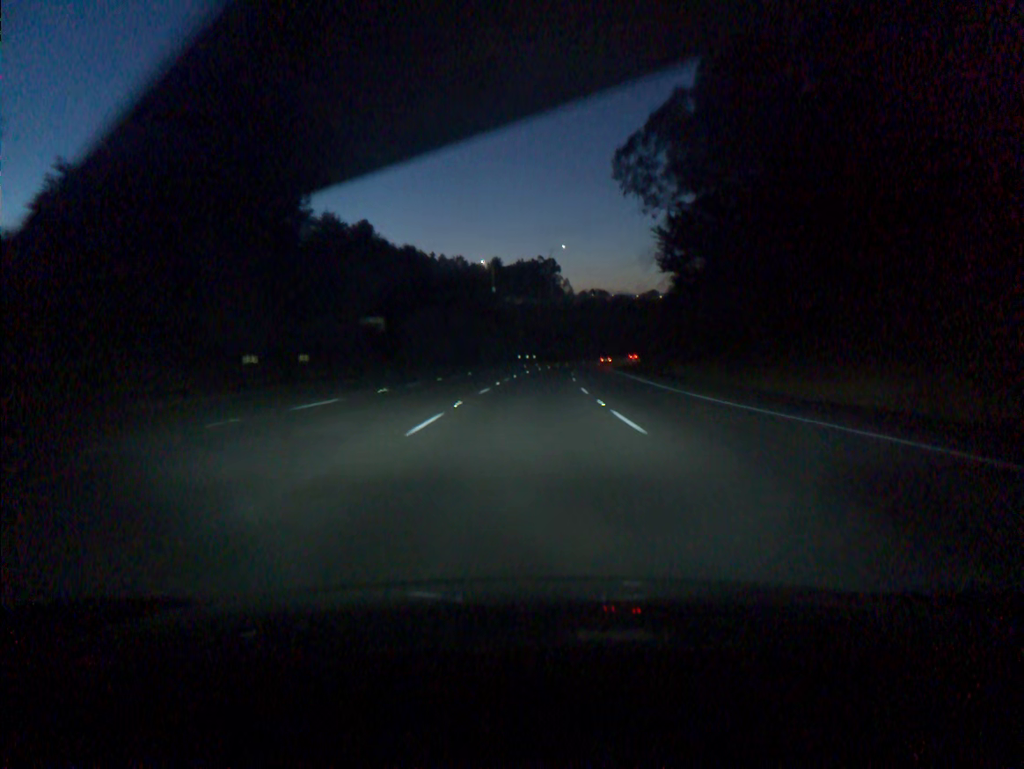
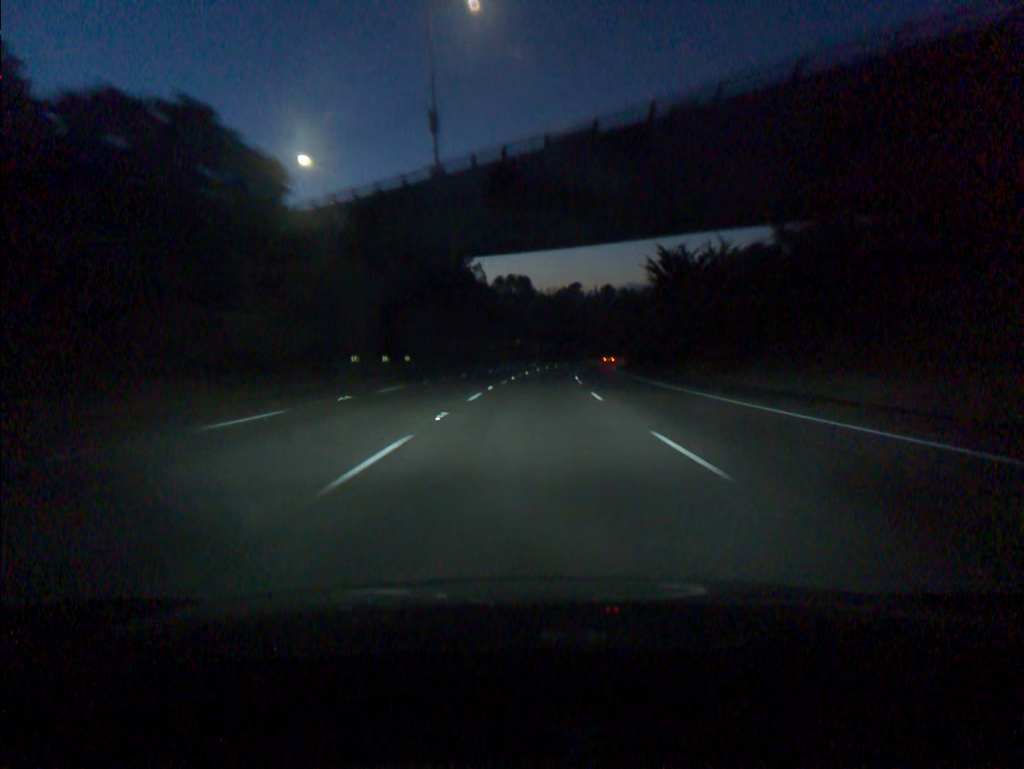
(+5.2, +92.3) m; +6°
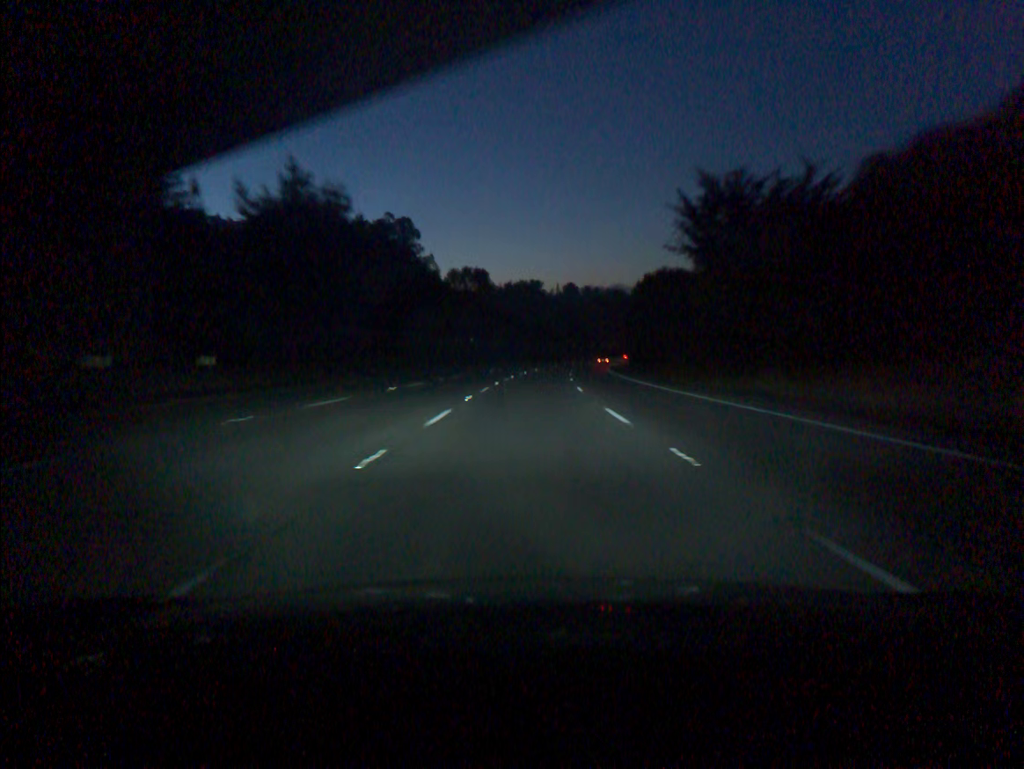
(+0.9, +37.0) m; +3°
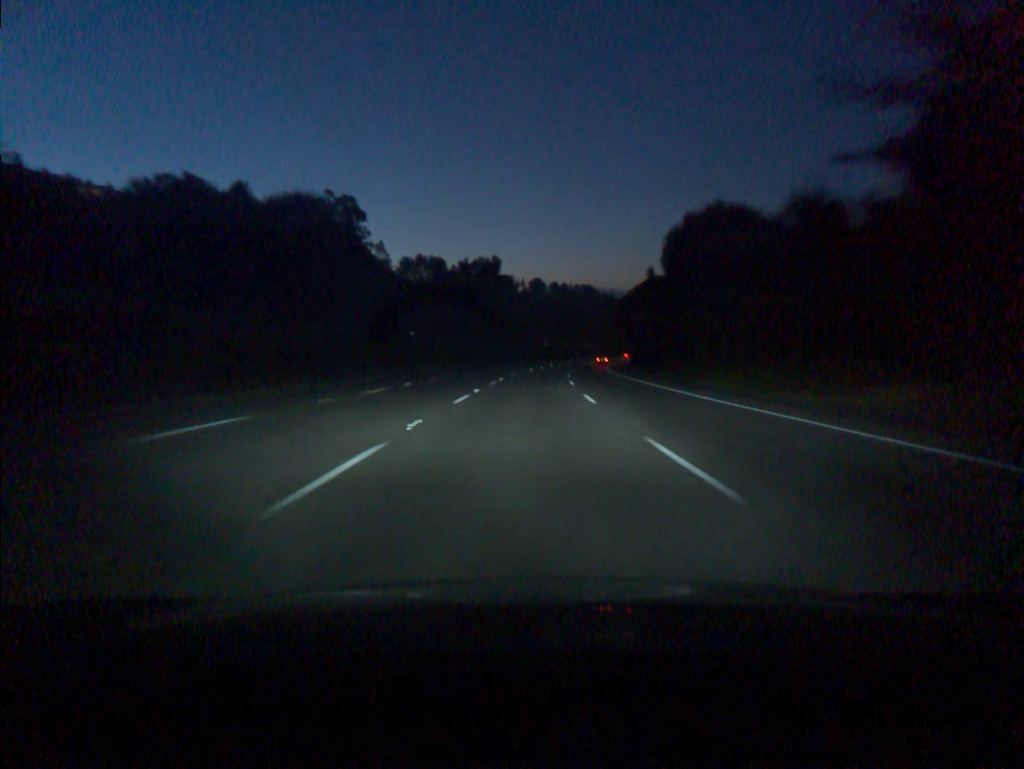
(+0.9, +37.0) m; +3°
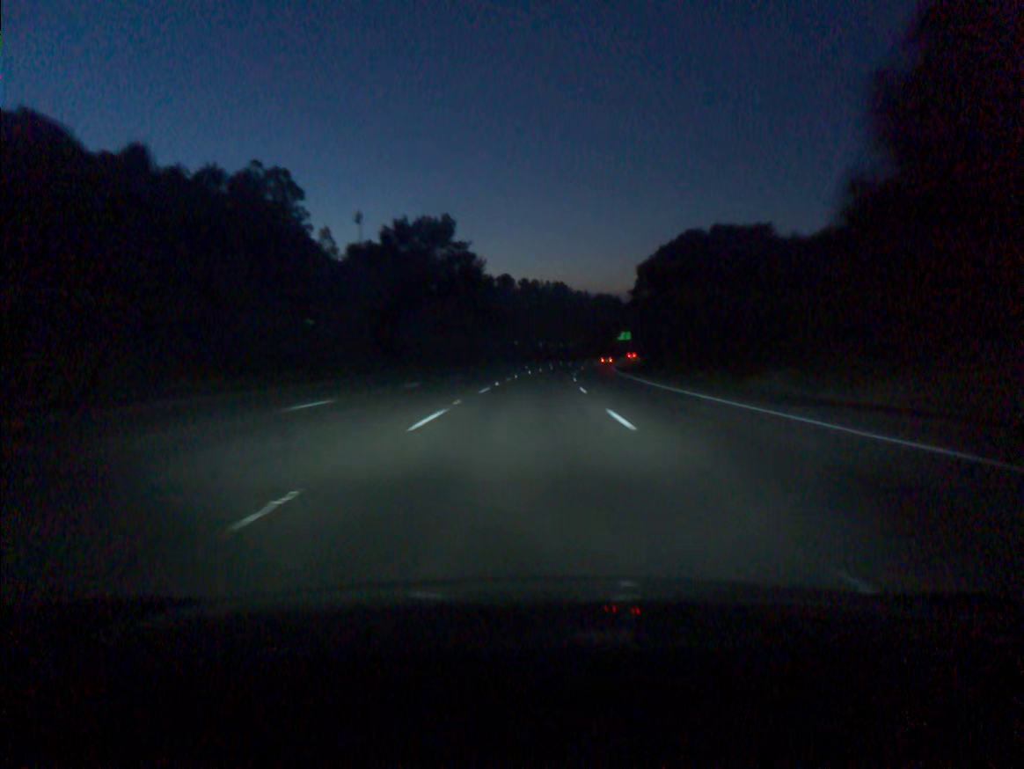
(+0.8, +37.0) m; +2°
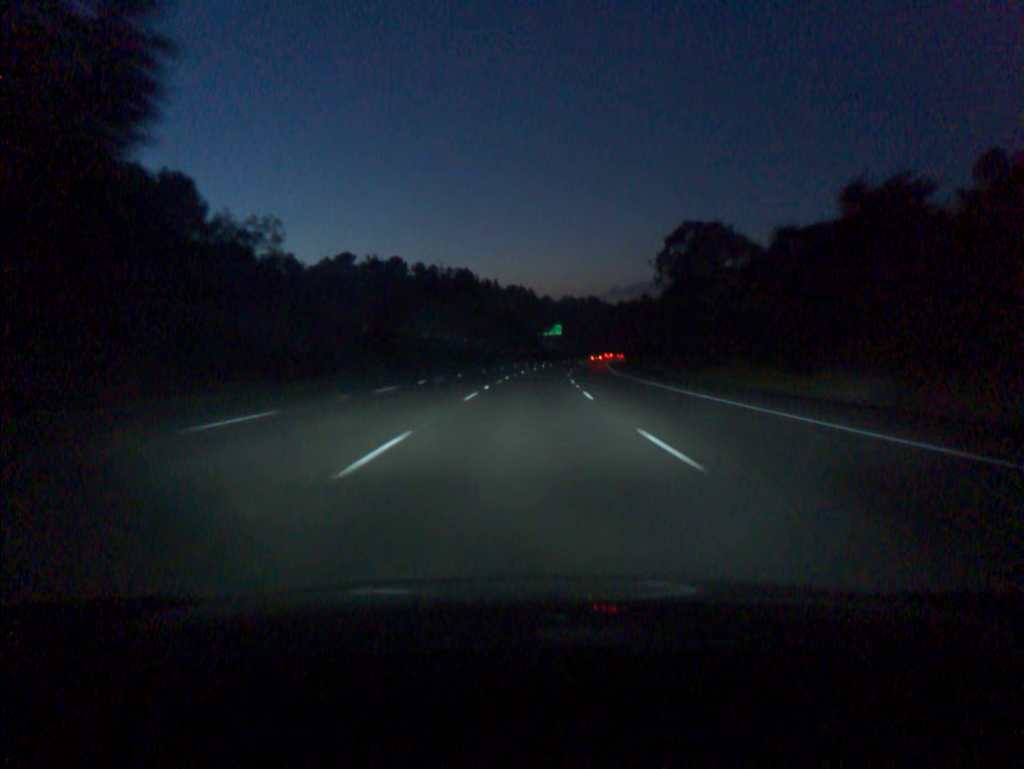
(+5.5, +92.3) m; +7°
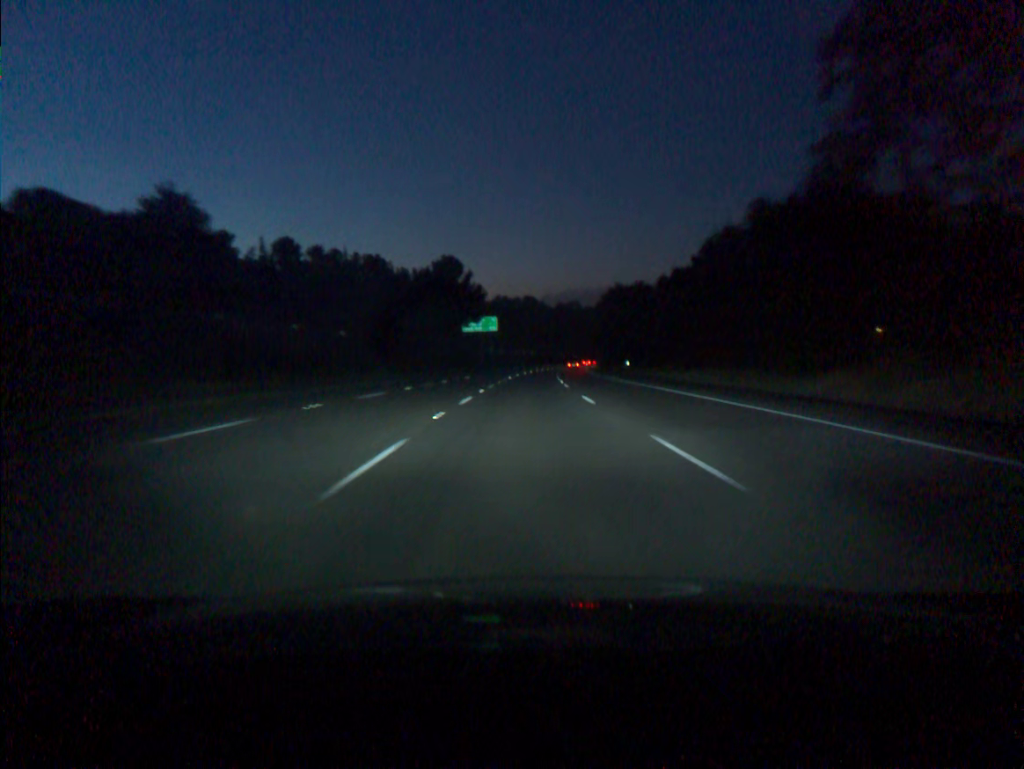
(+3.1, +73.9) m; +5°
